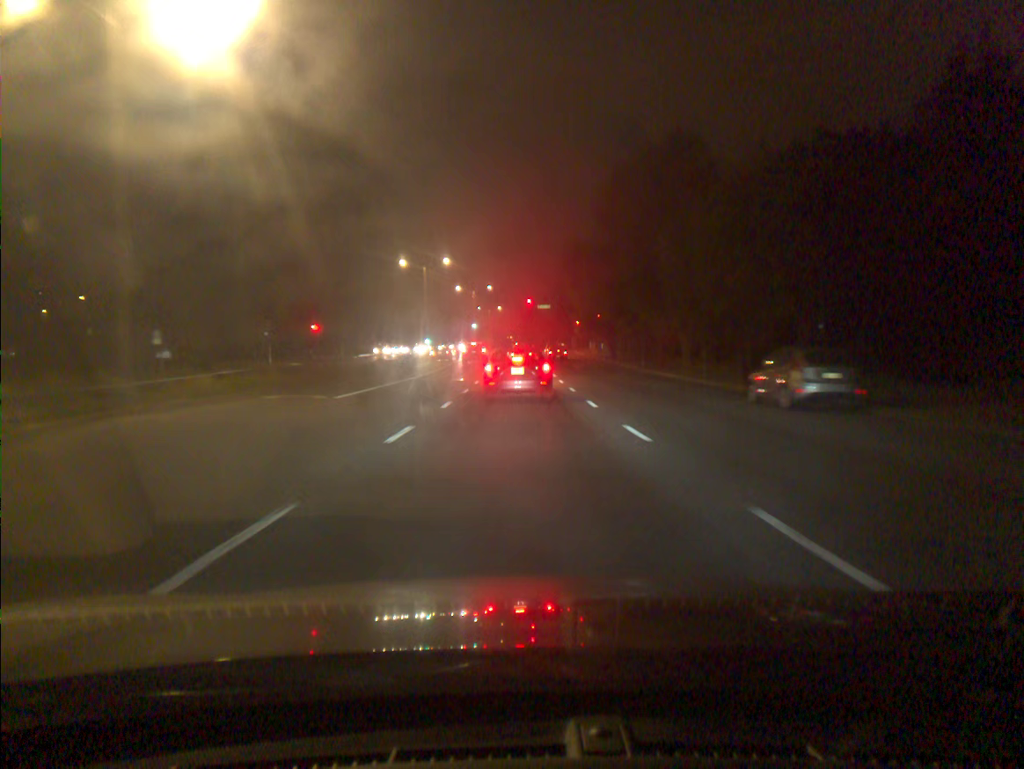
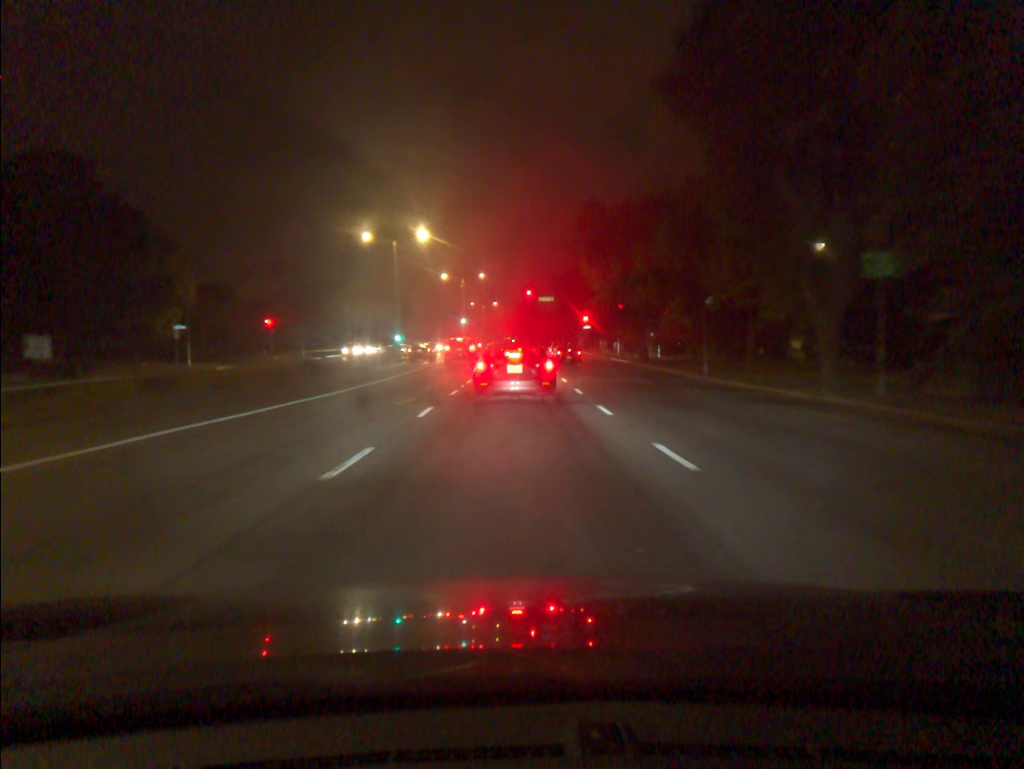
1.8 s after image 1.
(0.0, +18.1) m; 0°
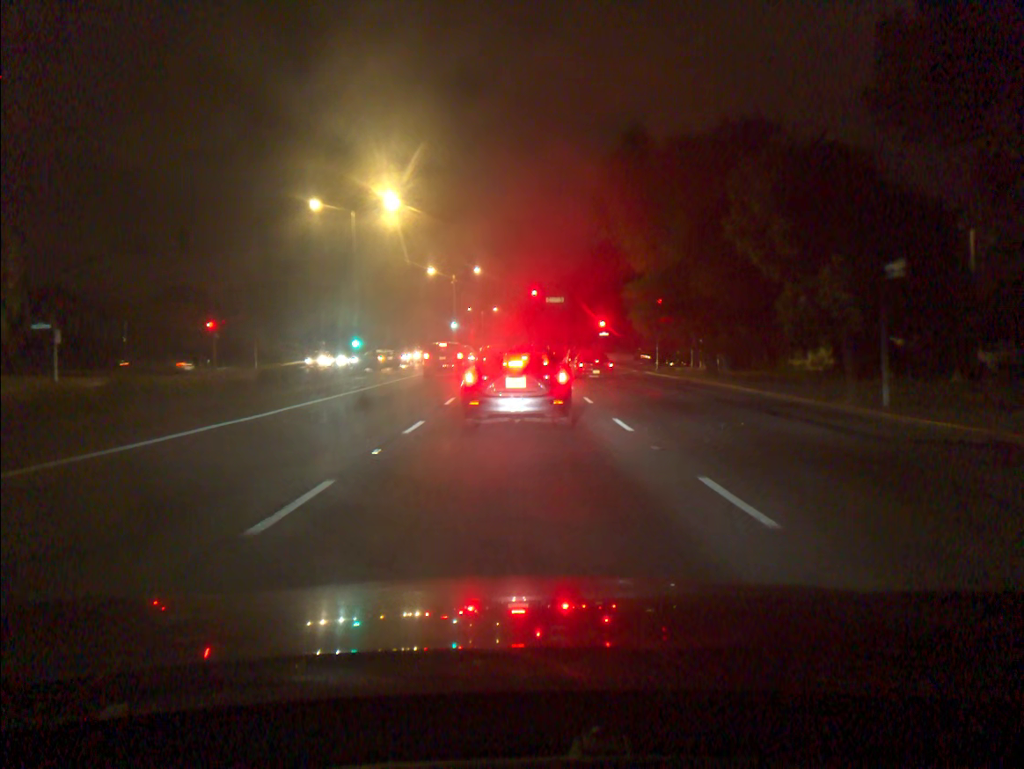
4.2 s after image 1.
(-0.1, +16.7) m; 0°
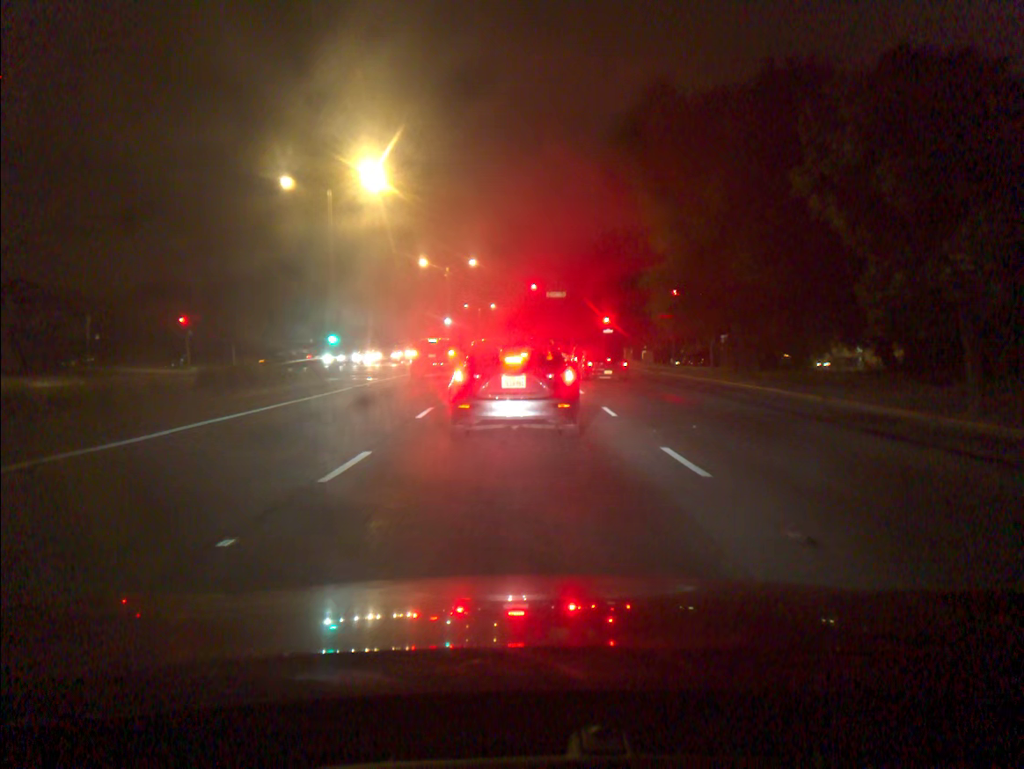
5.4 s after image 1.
(0.0, +5.3) m; 0°
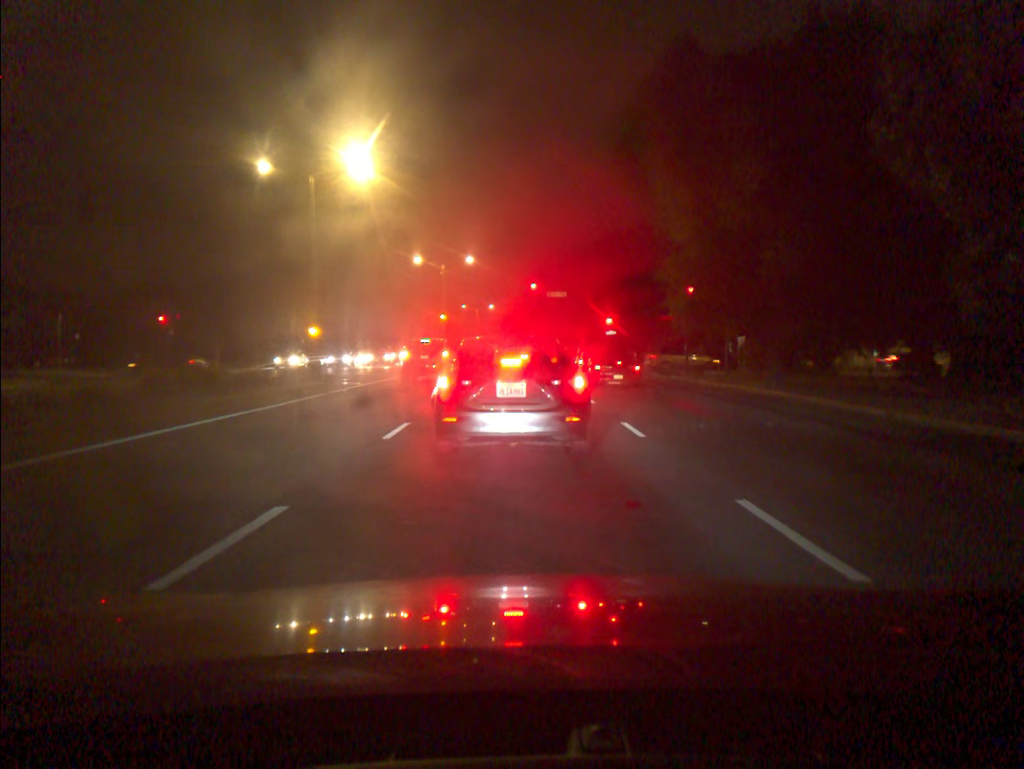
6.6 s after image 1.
(0.0, +3.5) m; +1°
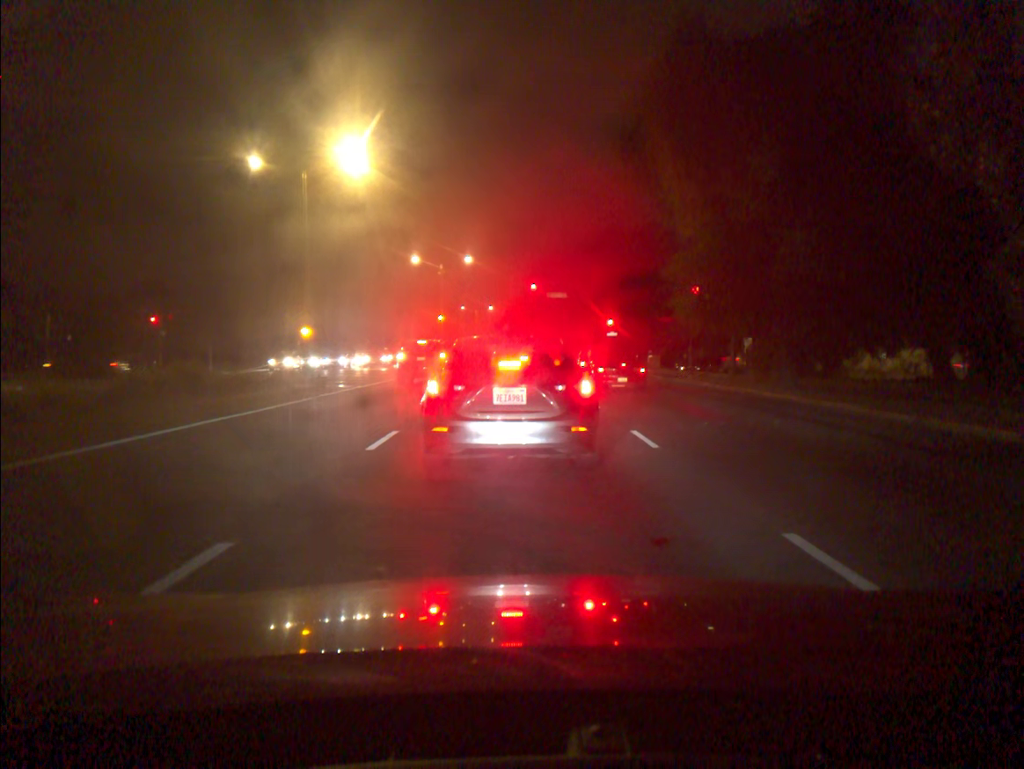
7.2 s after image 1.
(0.0, +1.2) m; 0°
